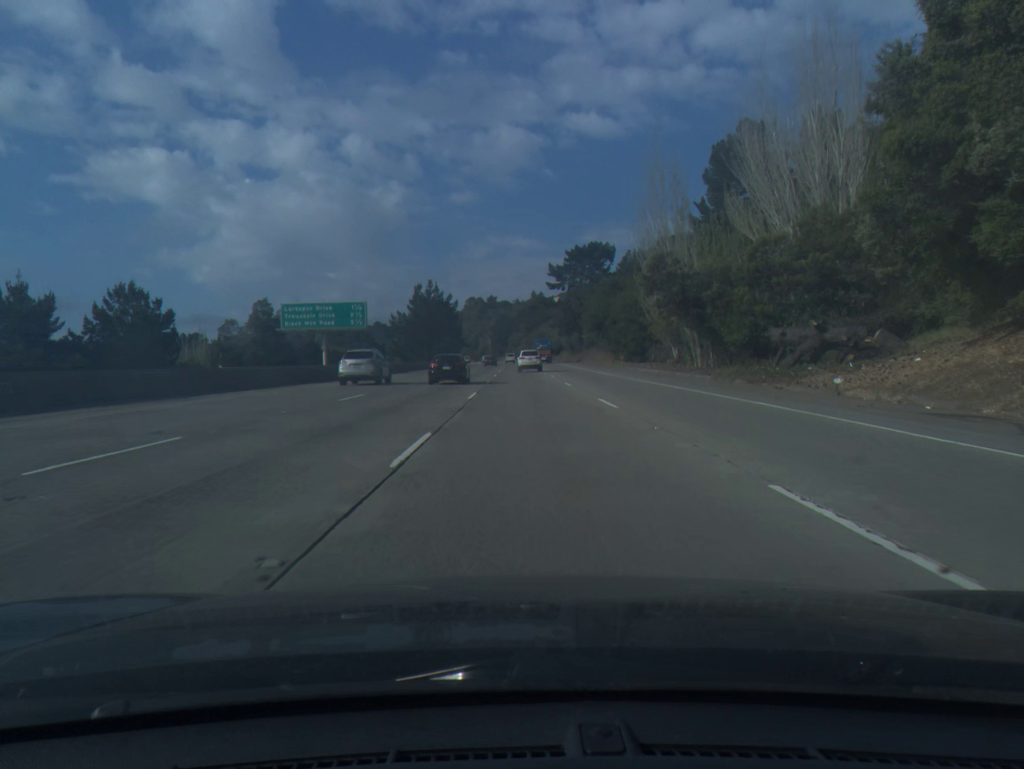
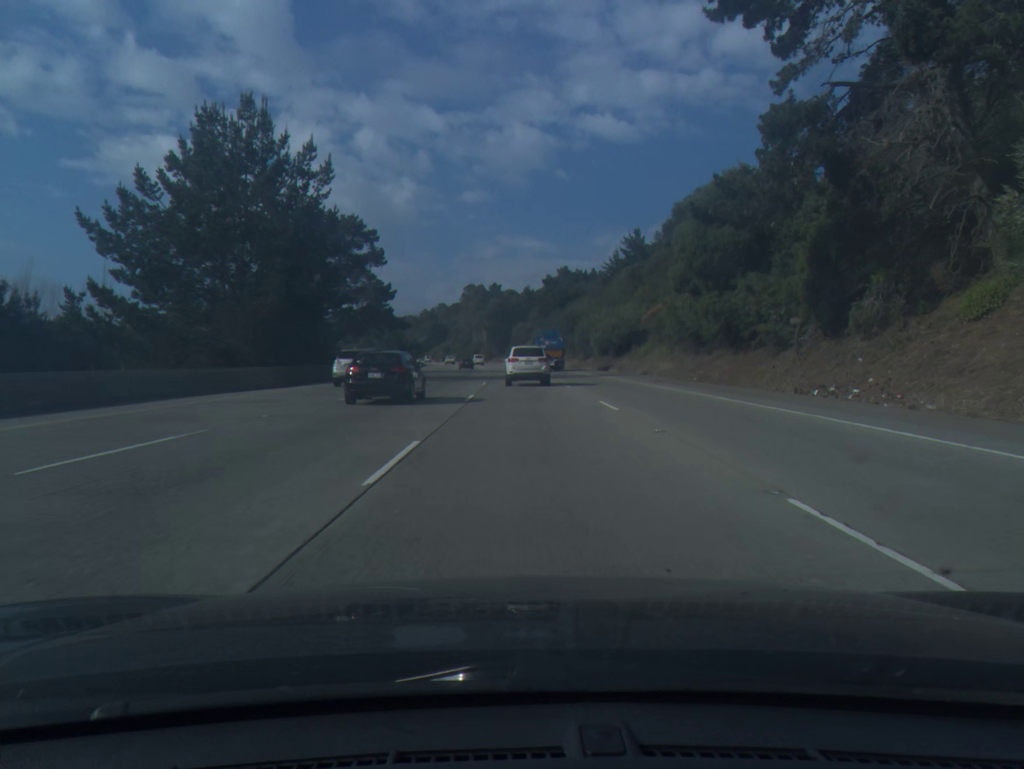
(-0.4, +103.1) m; 0°
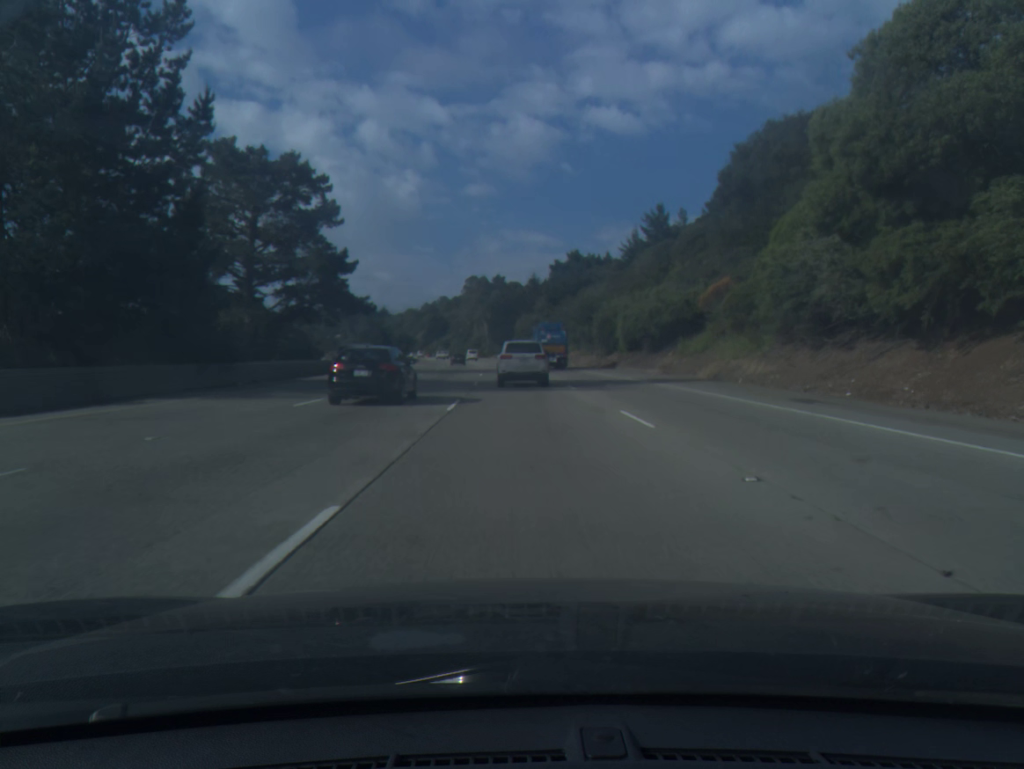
(0.0, +19.5) m; 0°
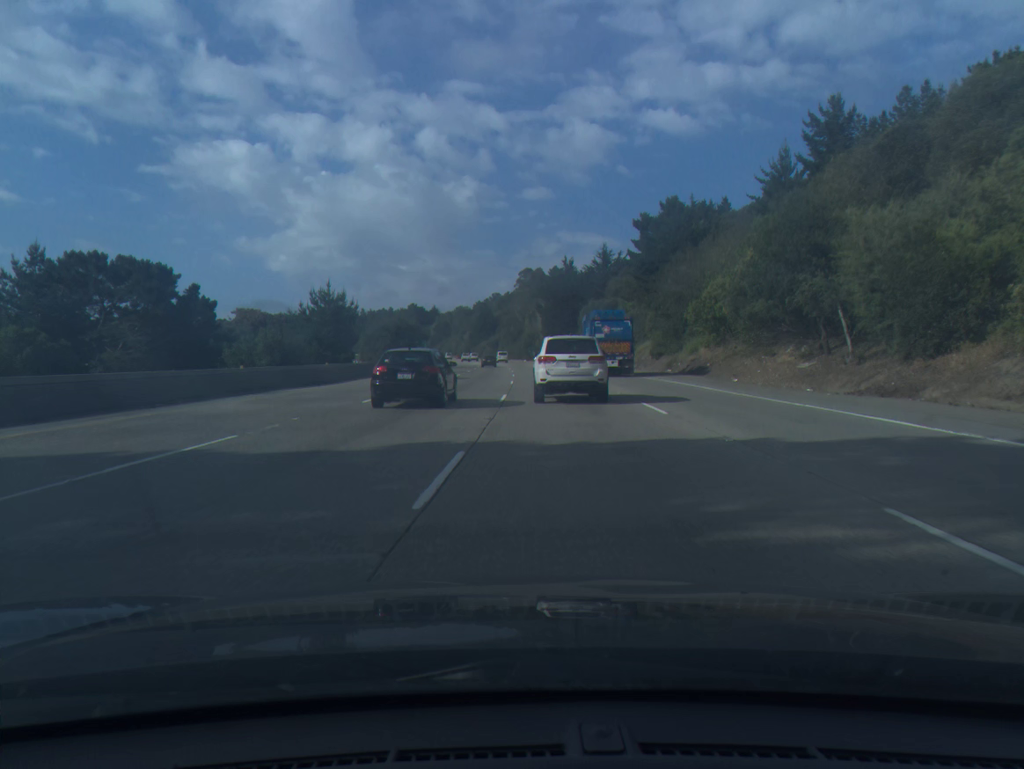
(-1.5, +54.6) m; -4°
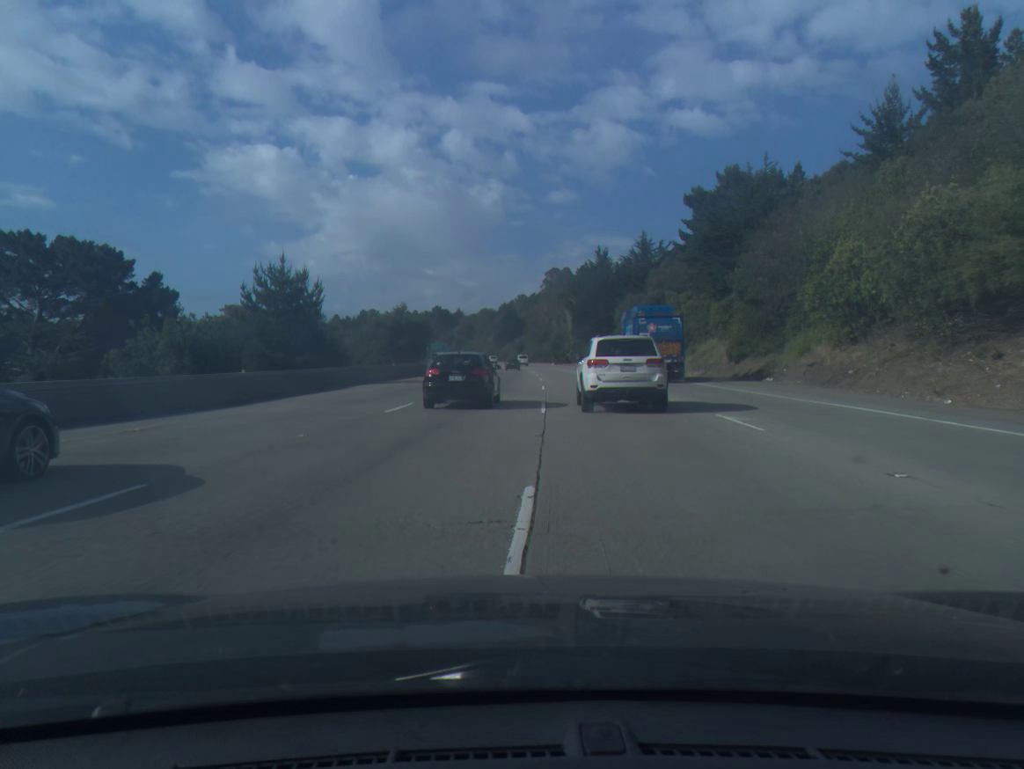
(-0.3, +17.7) m; -2°
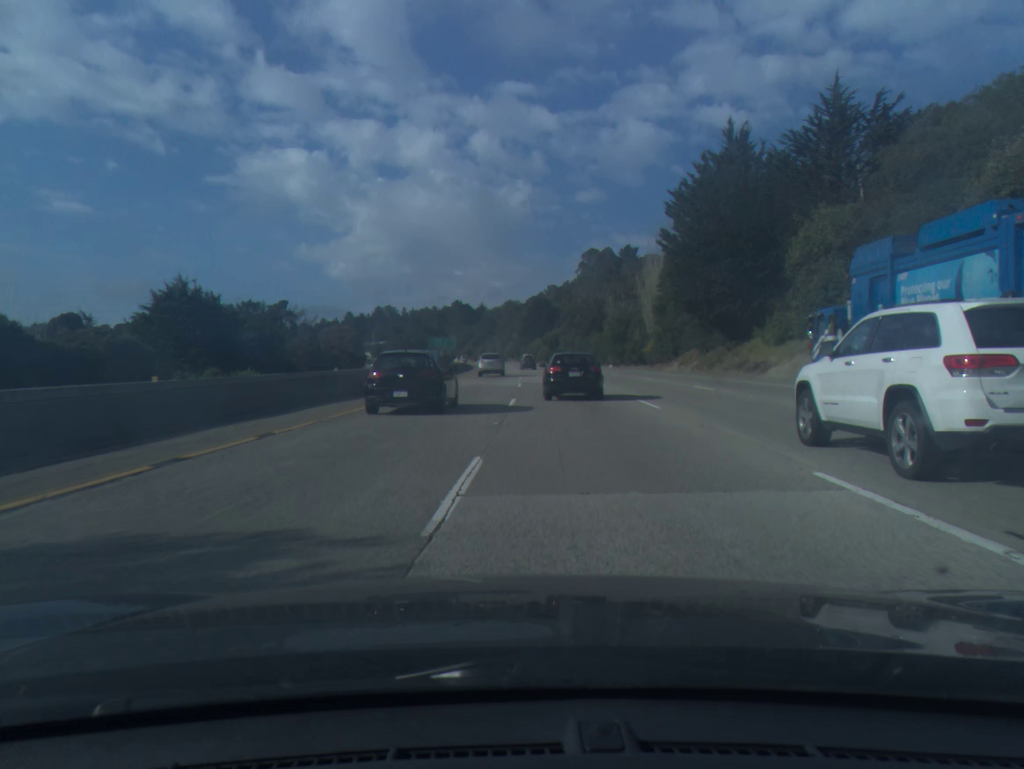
(-1.4, +71.2) m; -2°
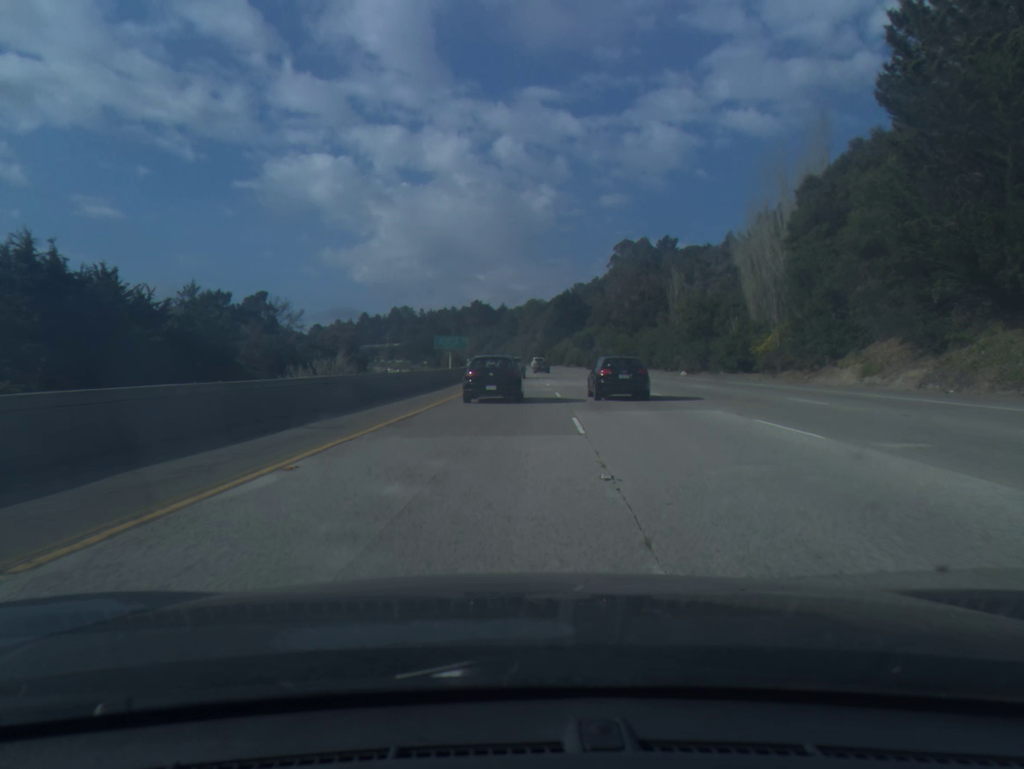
(-0.7, +36.0) m; -2°
